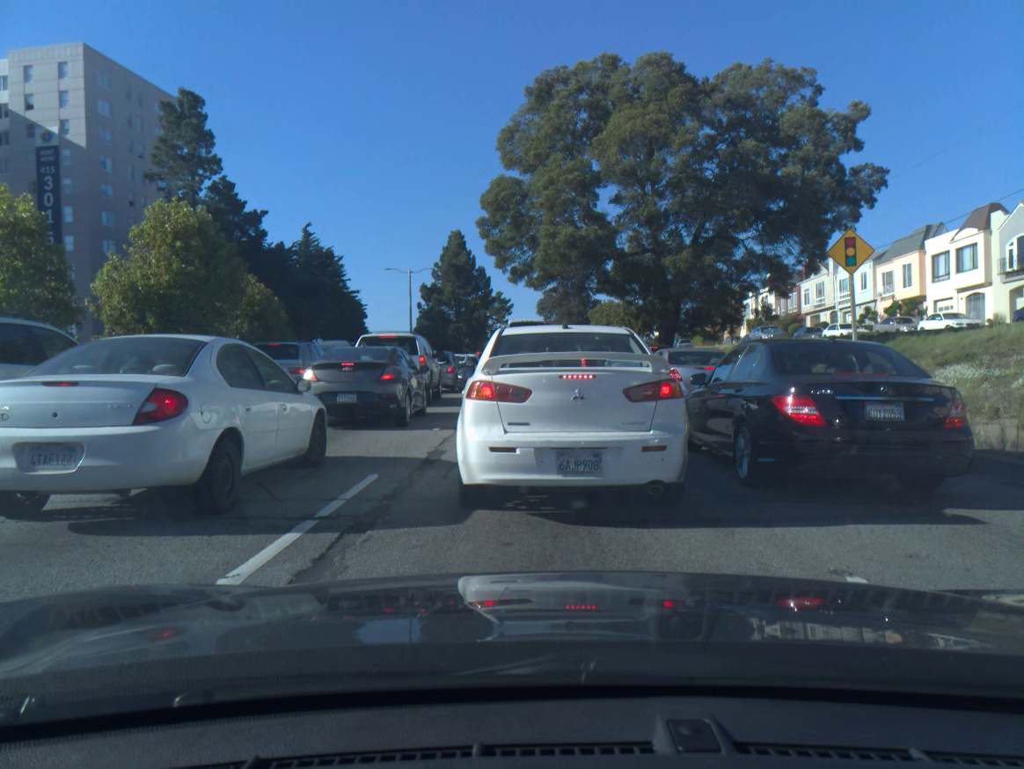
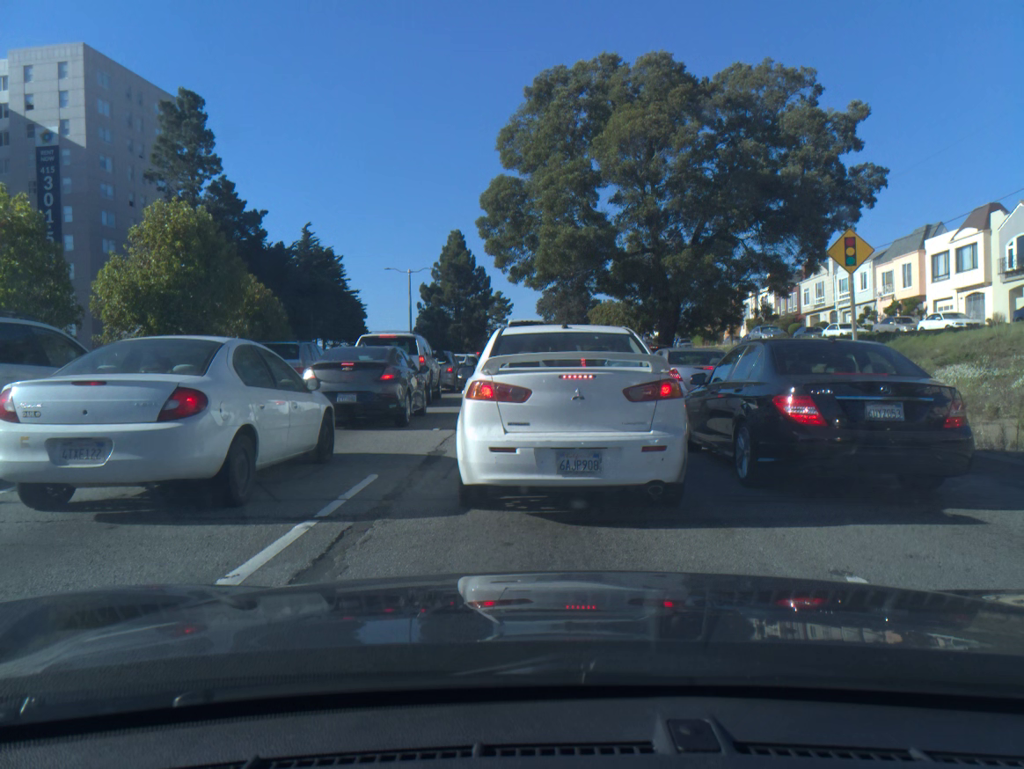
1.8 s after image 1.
(0.0, 0.0) m; 0°
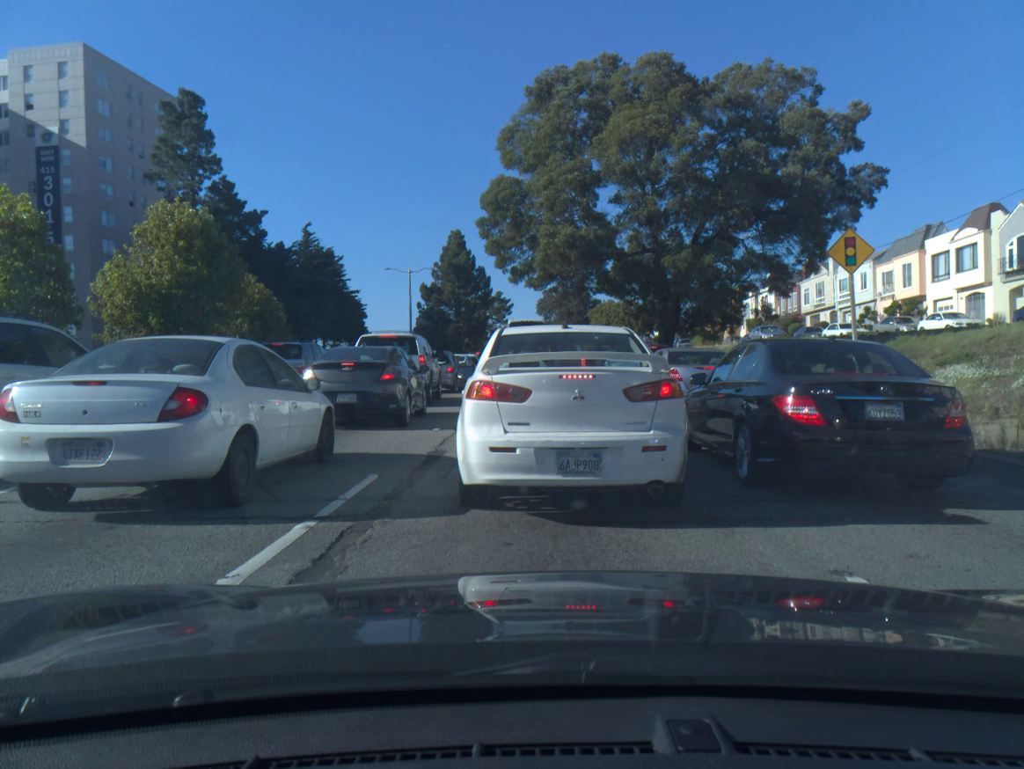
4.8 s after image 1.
(0.0, 0.0) m; 0°
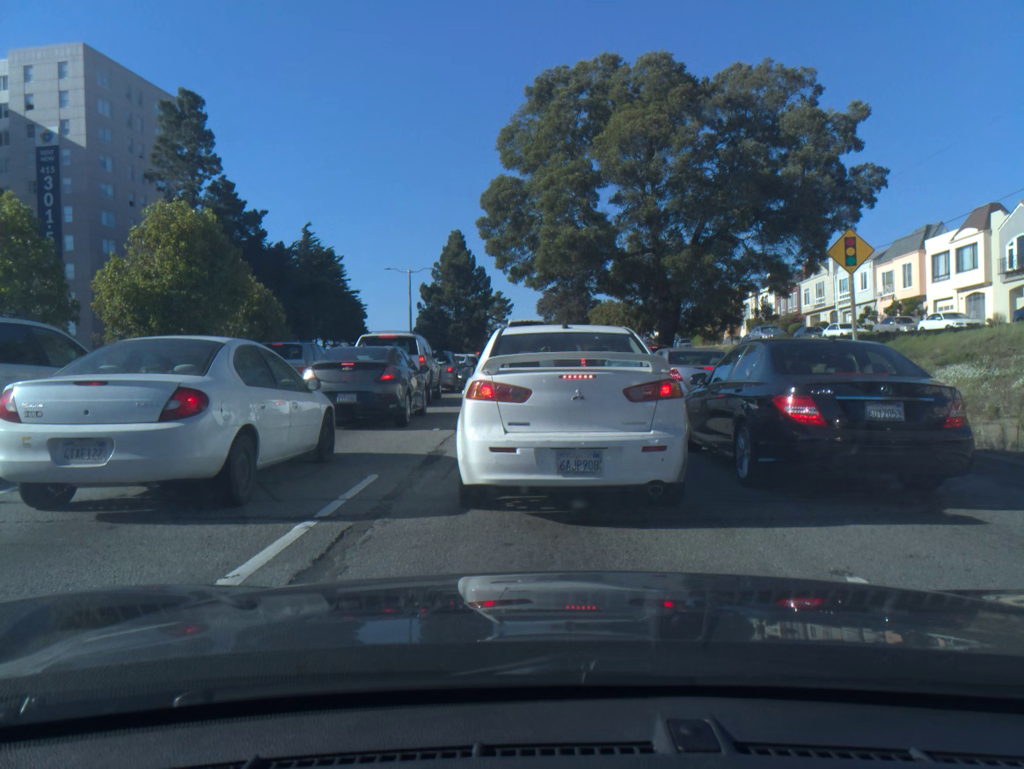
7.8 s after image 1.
(0.0, 0.0) m; 0°
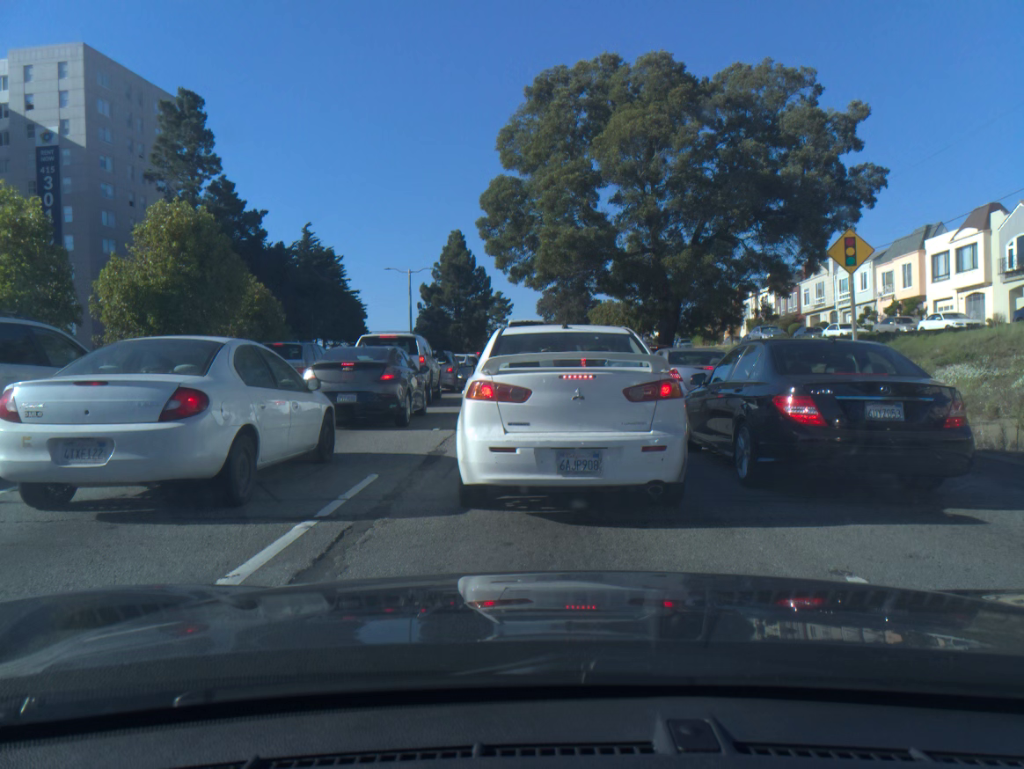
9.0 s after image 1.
(0.0, 0.0) m; 0°
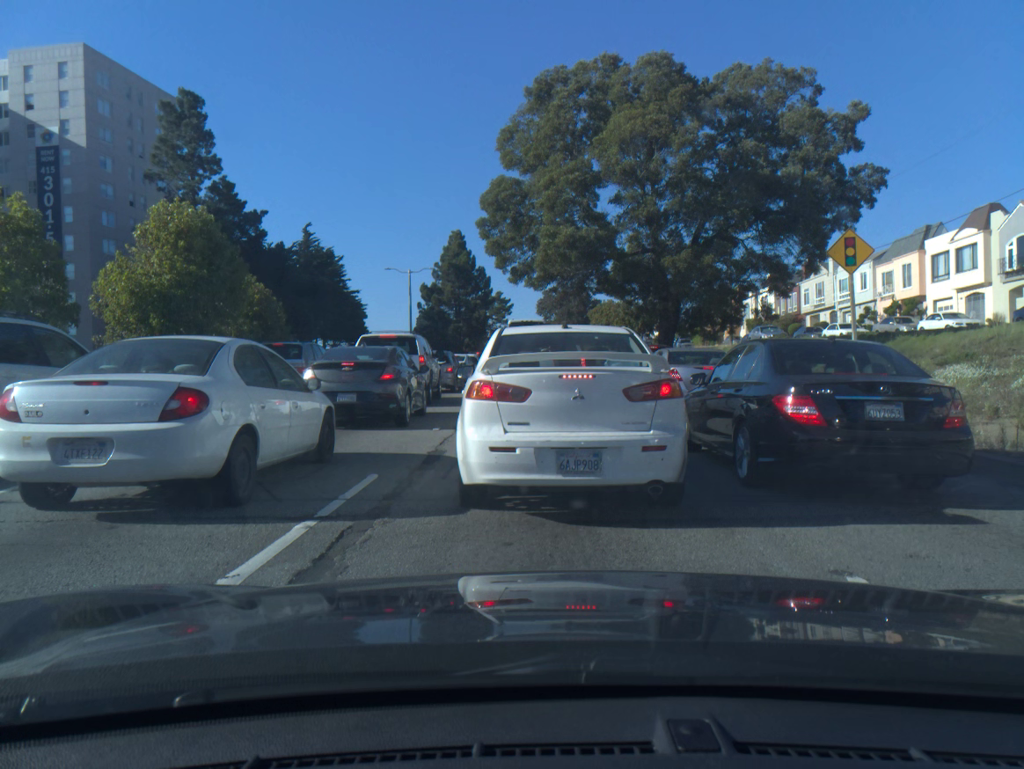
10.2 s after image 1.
(0.0, 0.0) m; 0°
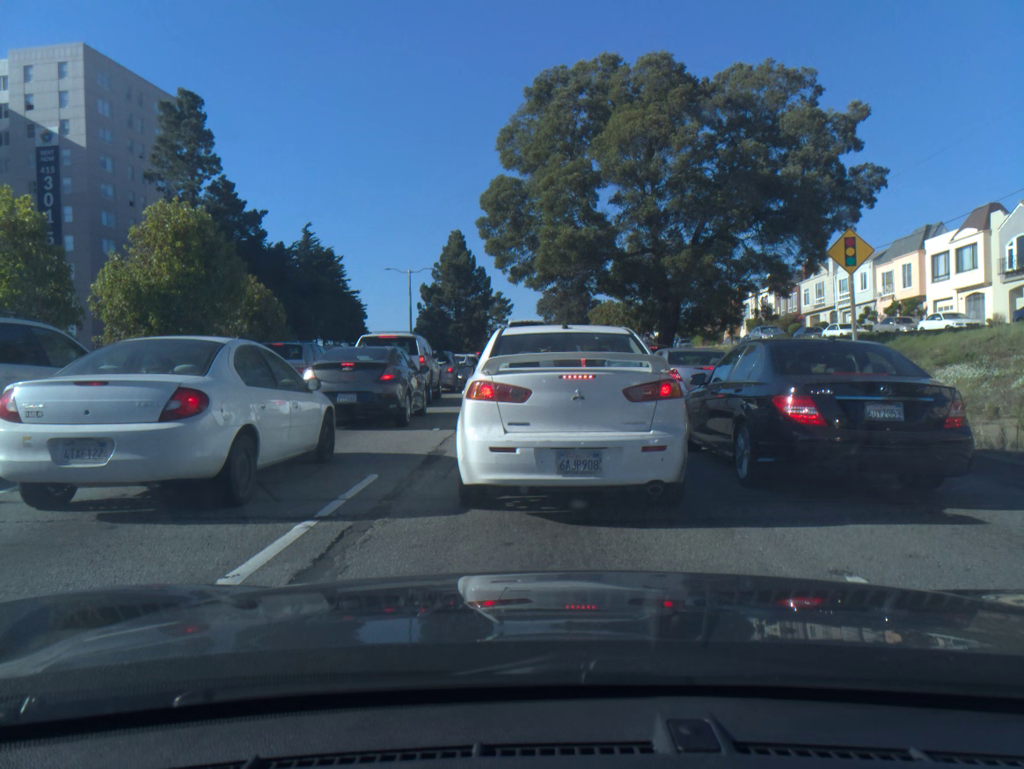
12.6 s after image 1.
(0.0, 0.0) m; 0°
